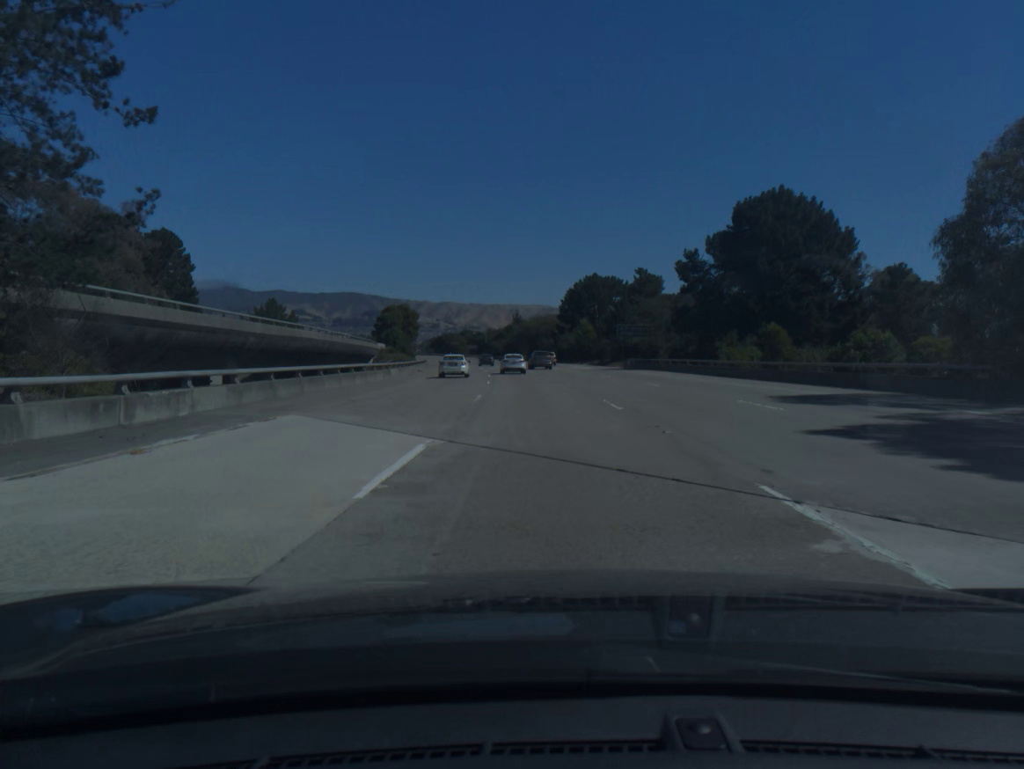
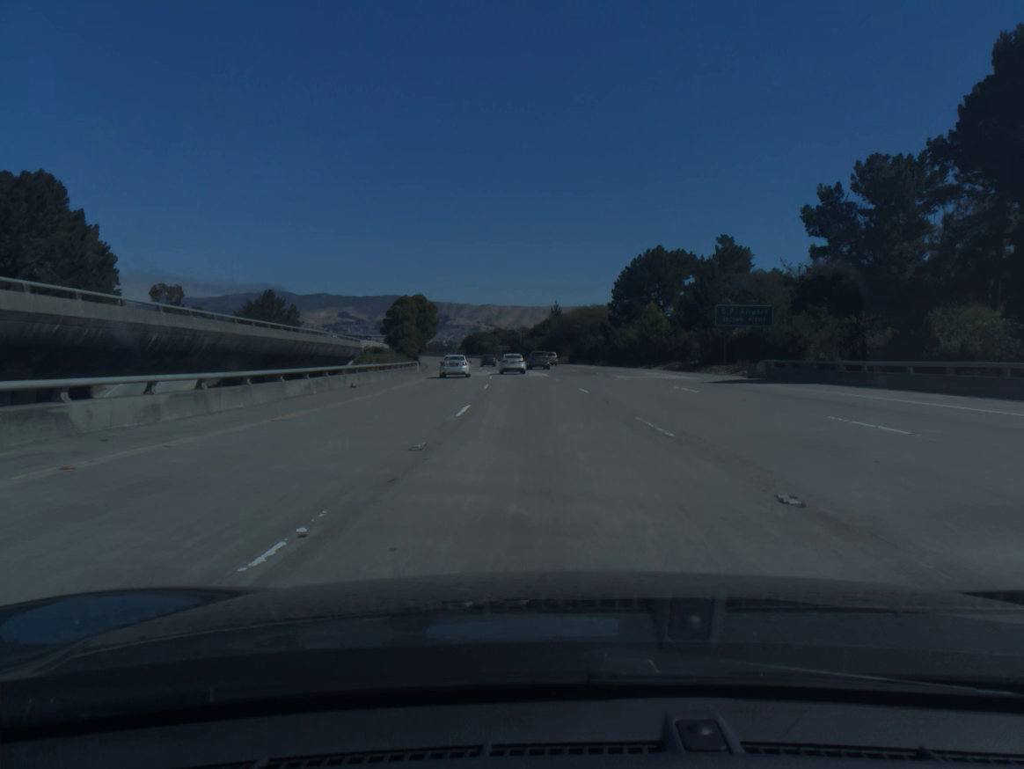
(-0.9, +35.5) m; -3°
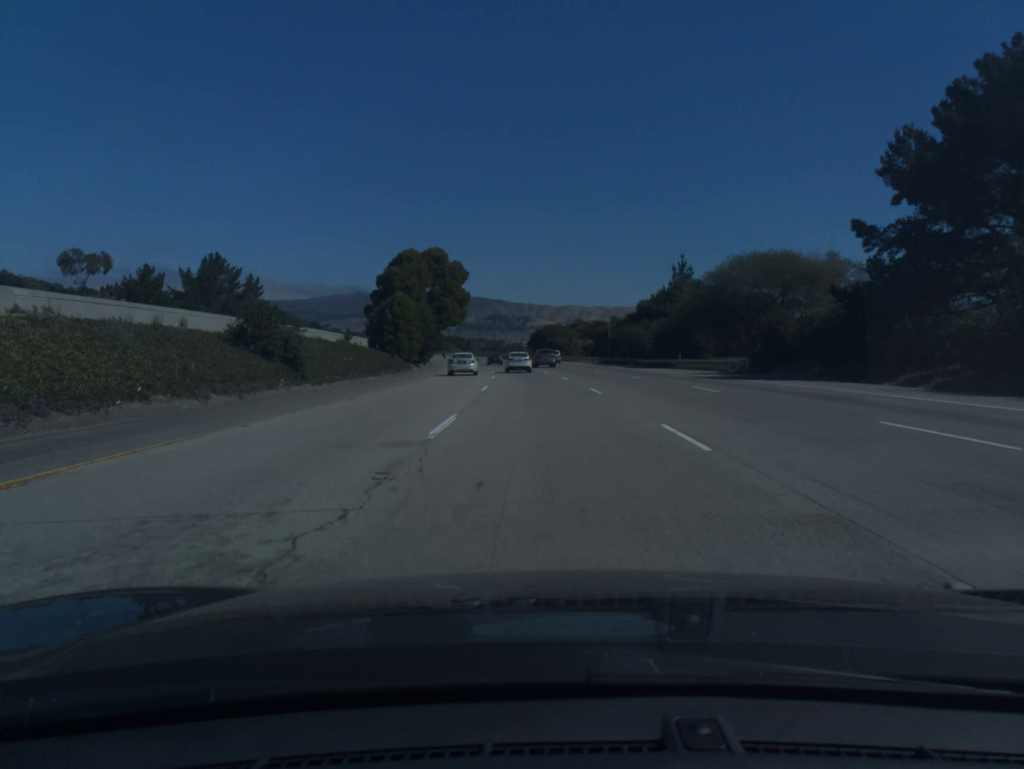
(-3.6, +70.0) m; -6°
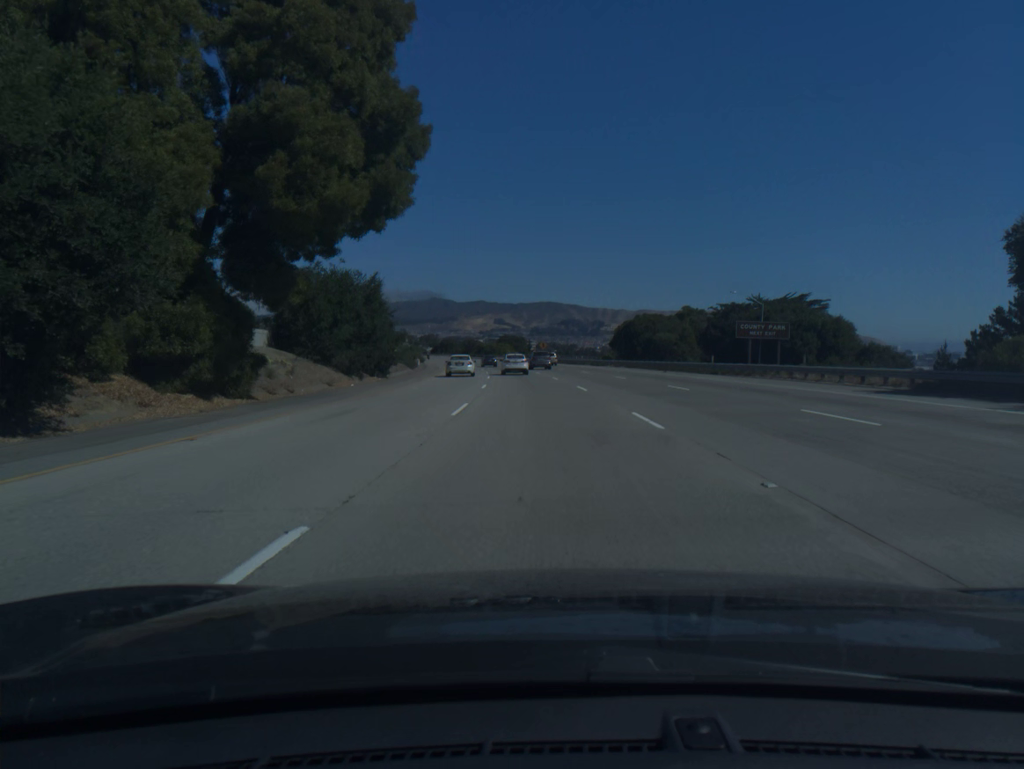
(-3.1, +69.4) m; -5°
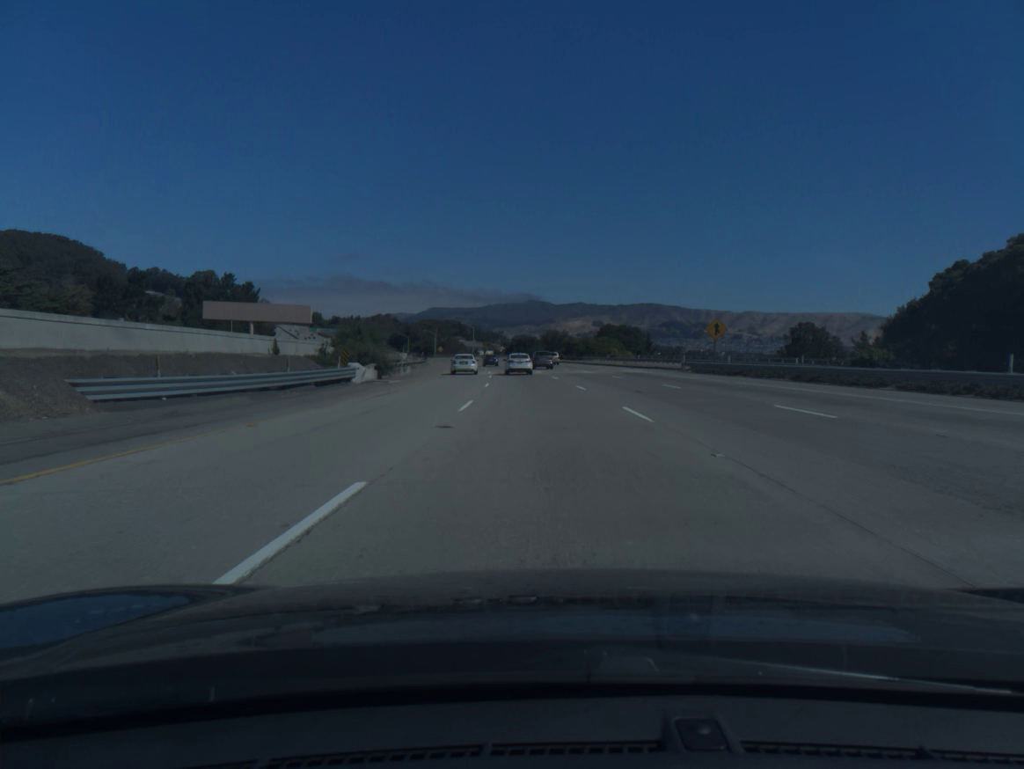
(-5.5, +85.5) m; -7°
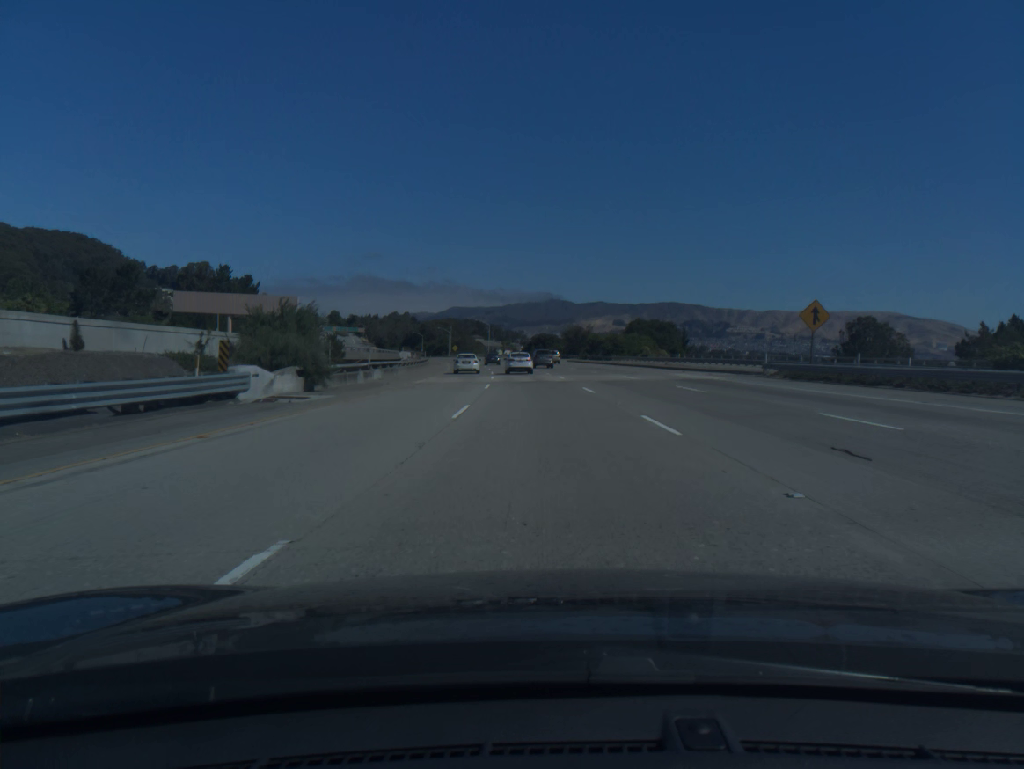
(-0.2, +17.0) m; -1°
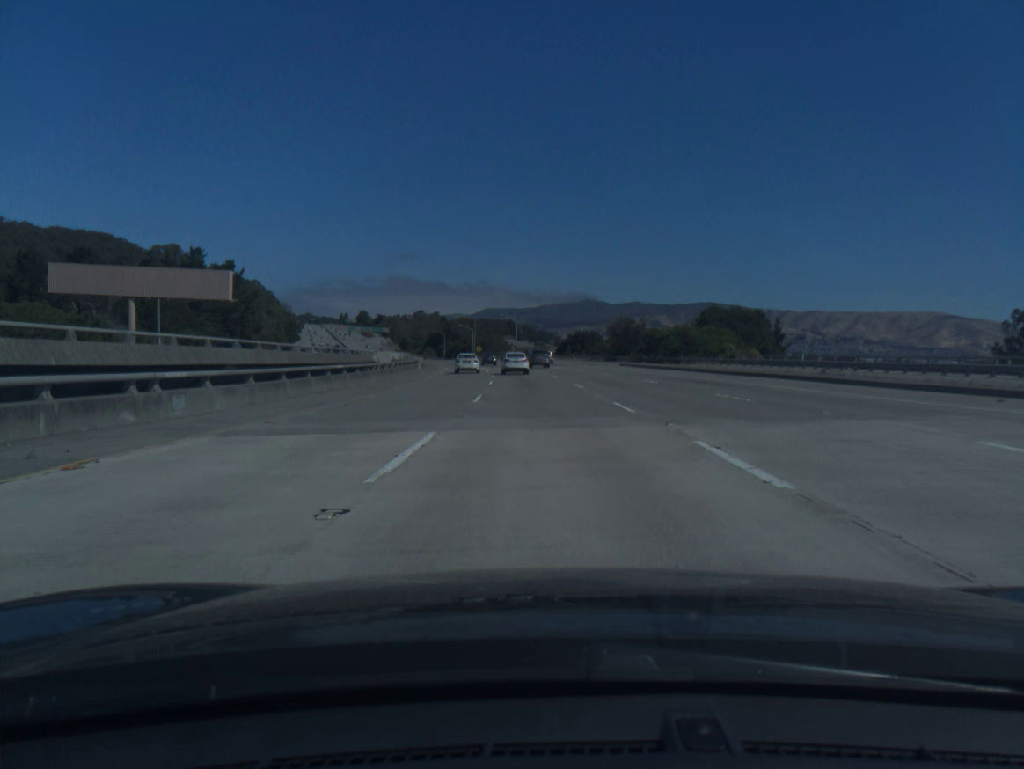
(-0.8, +33.9) m; -3°
